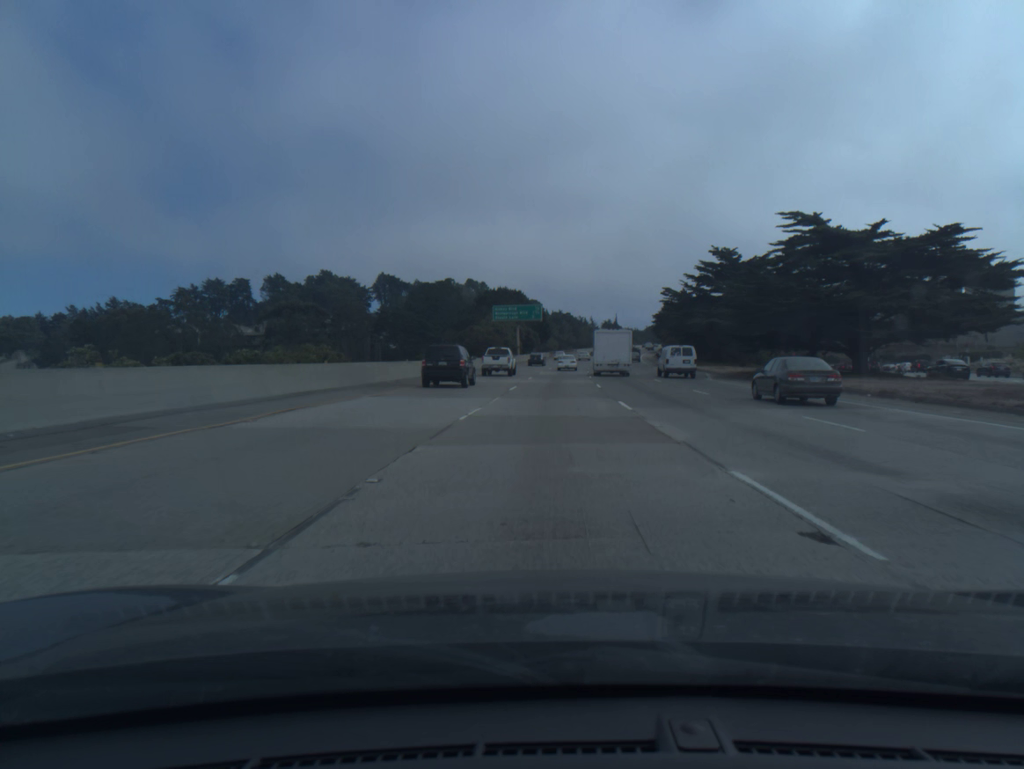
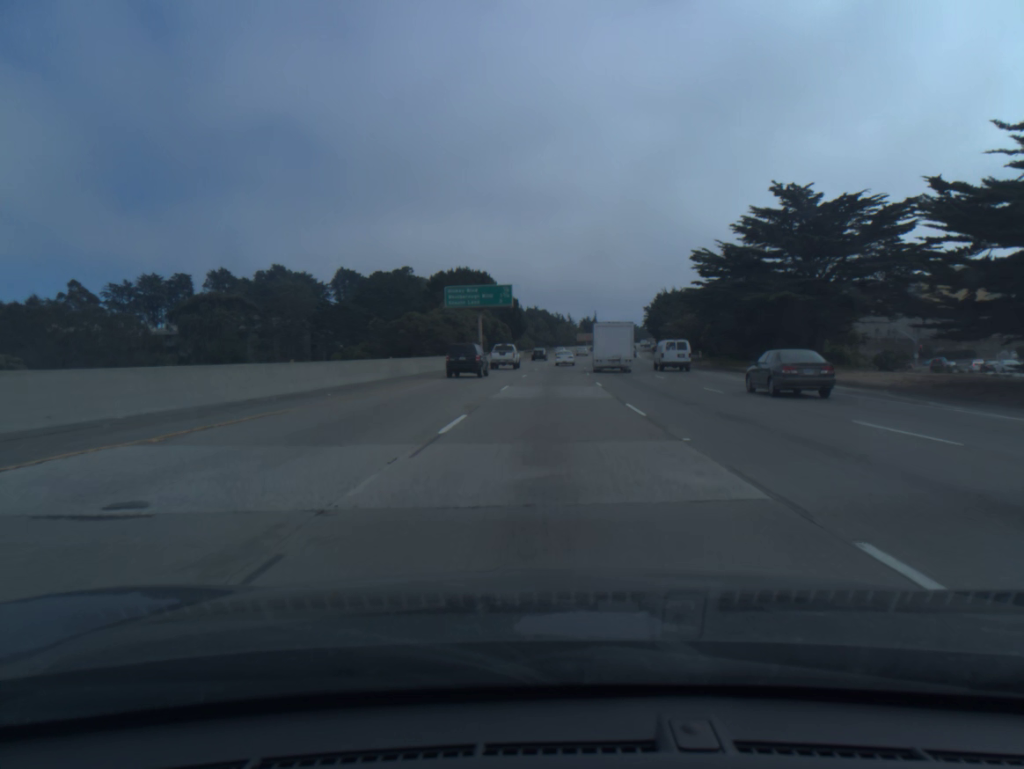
(+0.5, +32.5) m; +2°
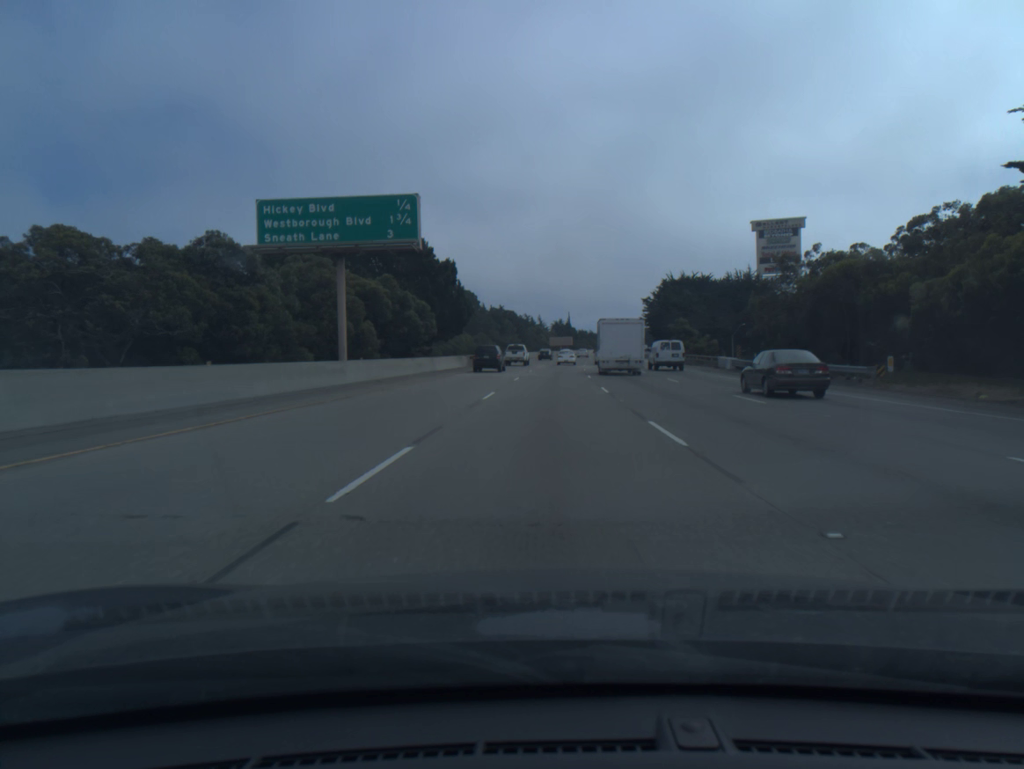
(+1.0, +49.3) m; +2°
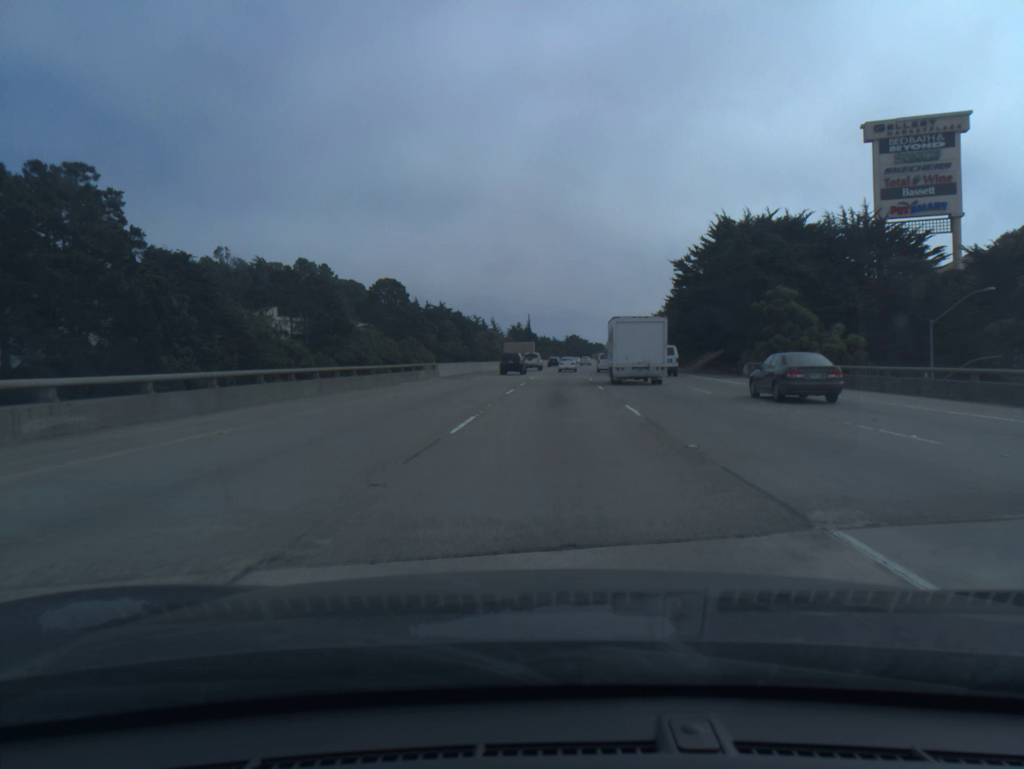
(+1.8, +66.8) m; +3°
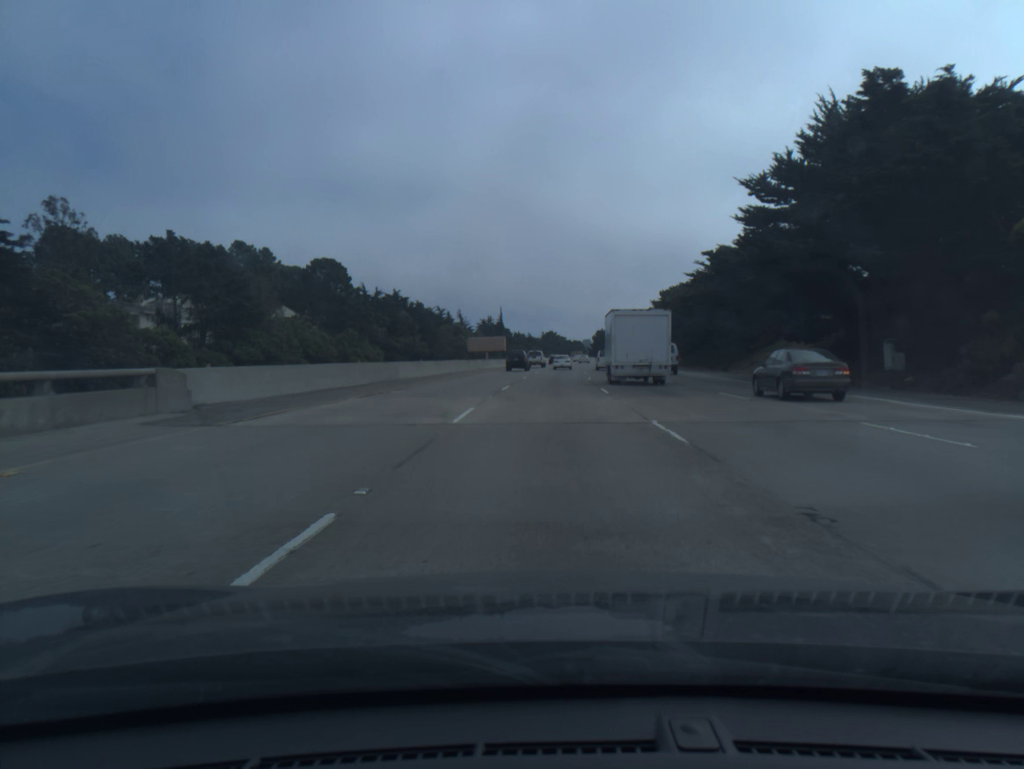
(+0.5, +33.9) m; +2°
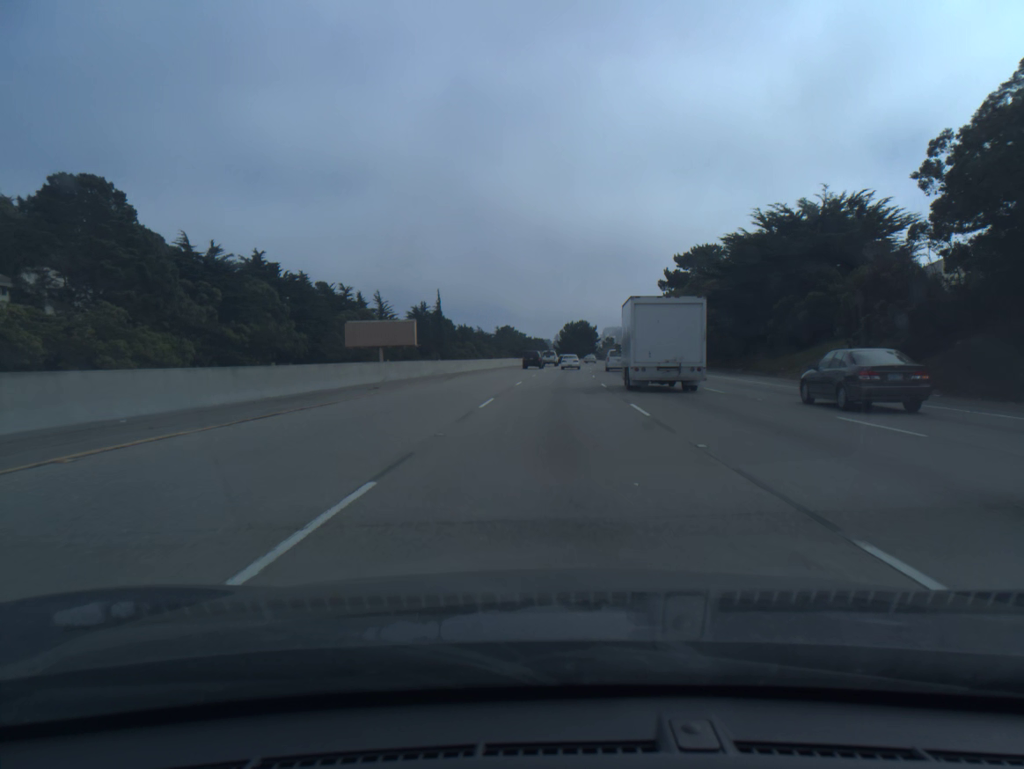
(+1.8, +69.1) m; +3°
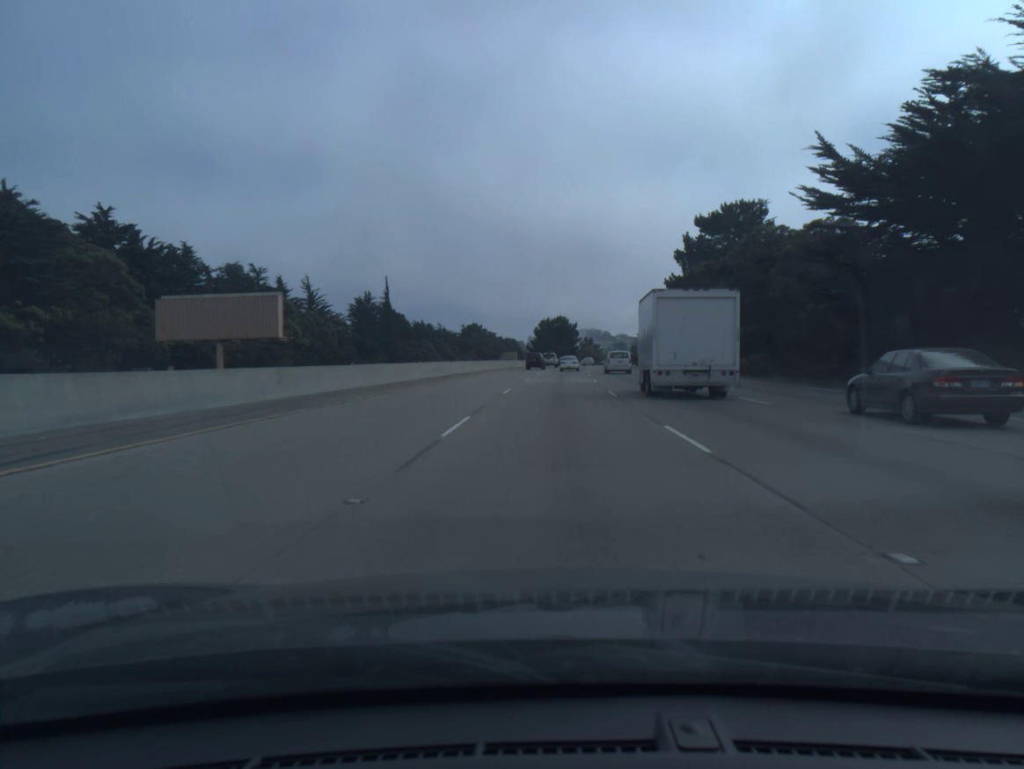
(+0.6, +35.2) m; +2°
